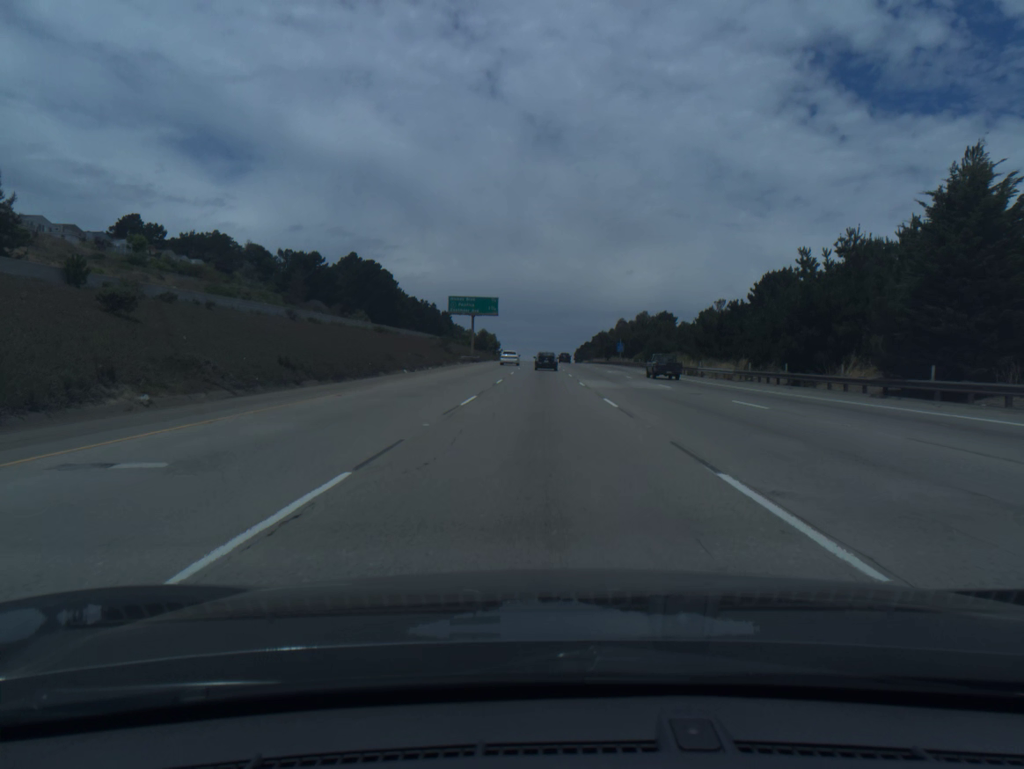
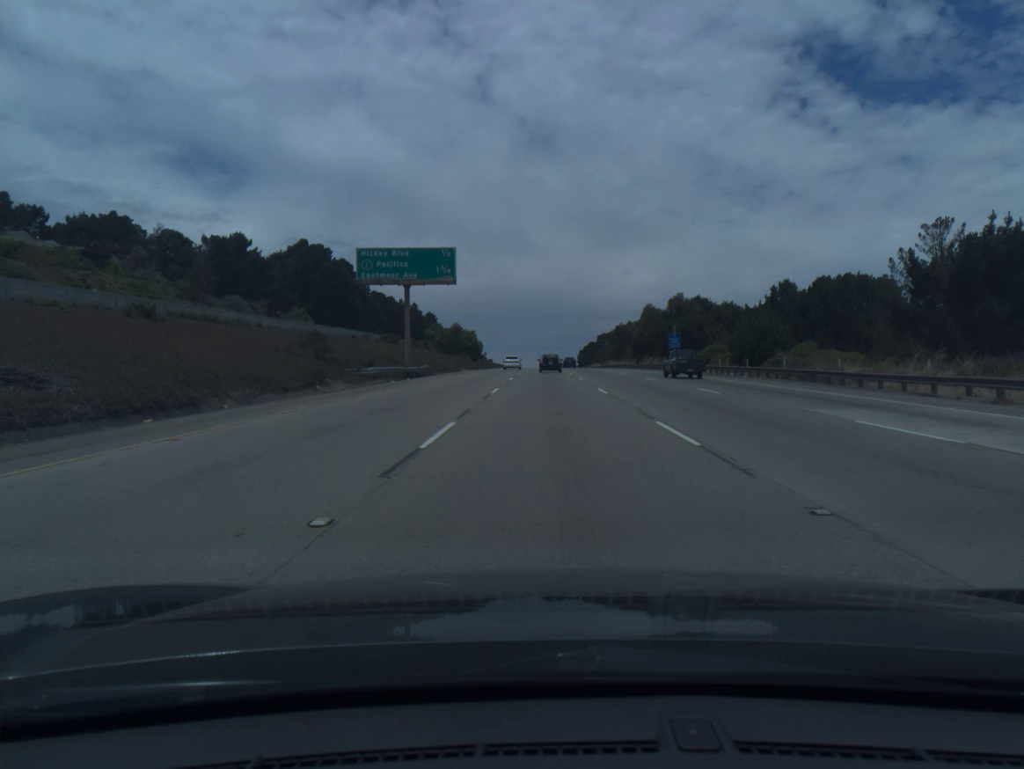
(-0.3, +51.9) m; 0°
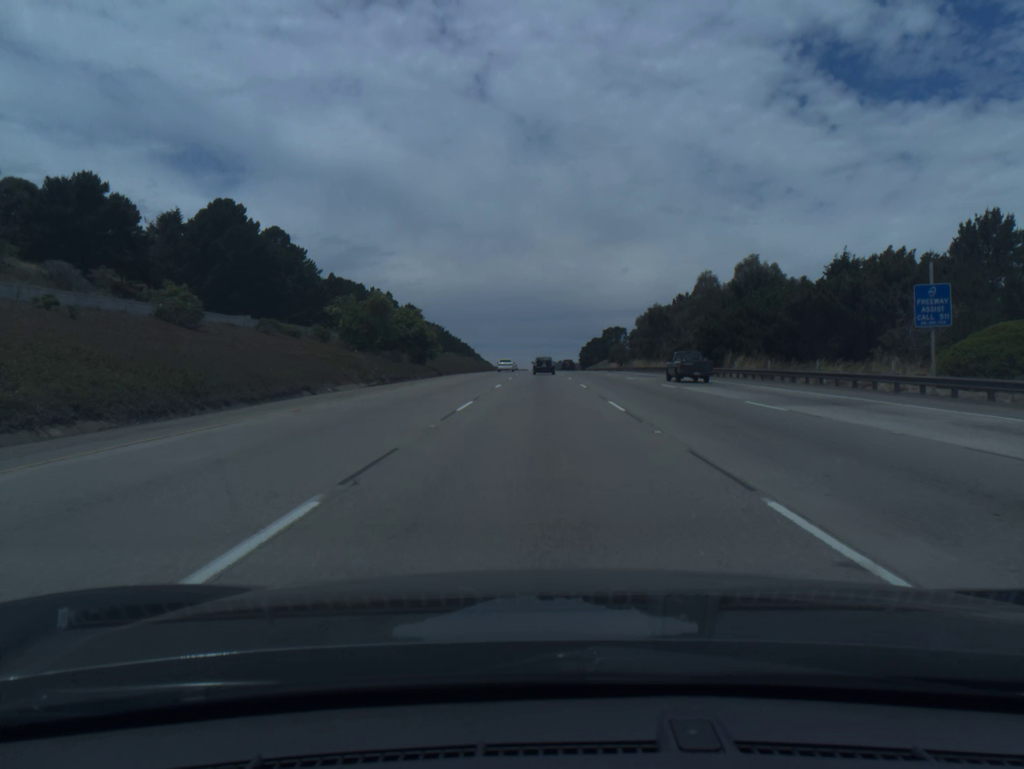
(+0.3, +51.7) m; 0°
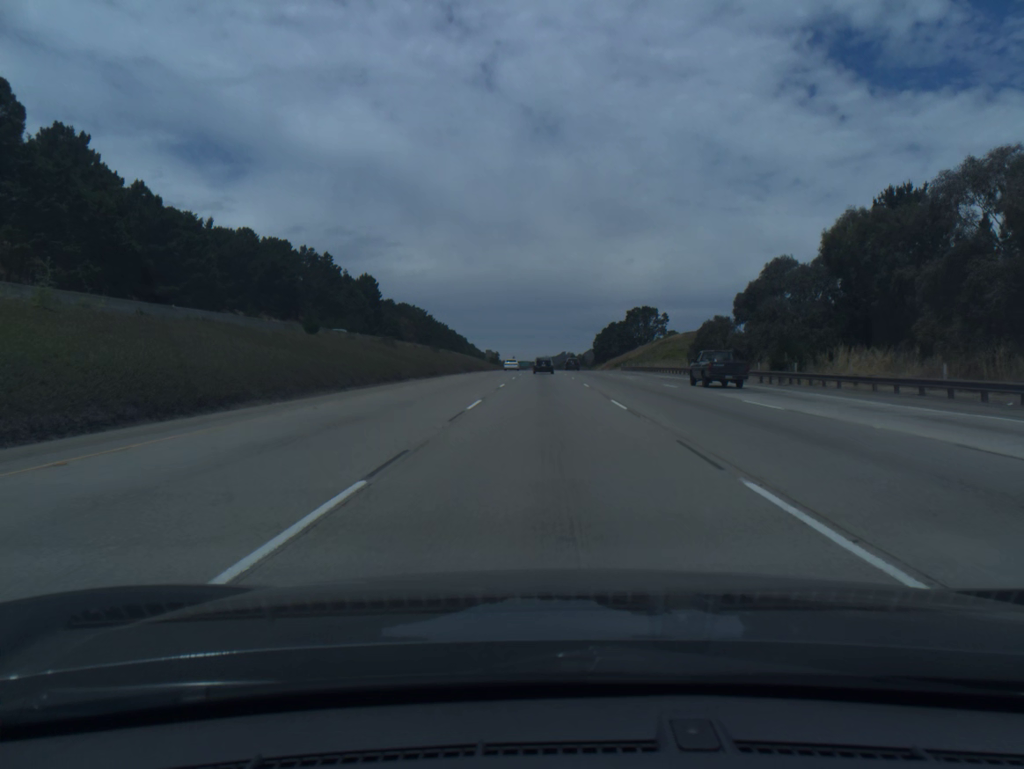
(-0.5, +86.7) m; 0°
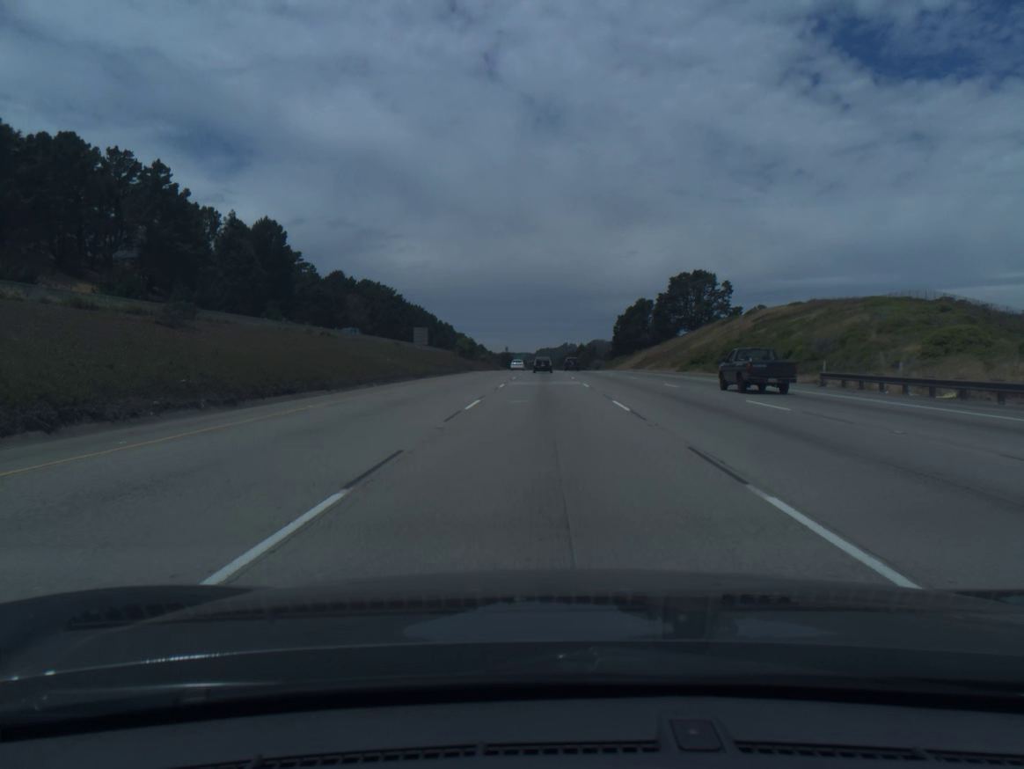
(+0.2, +88.1) m; 0°
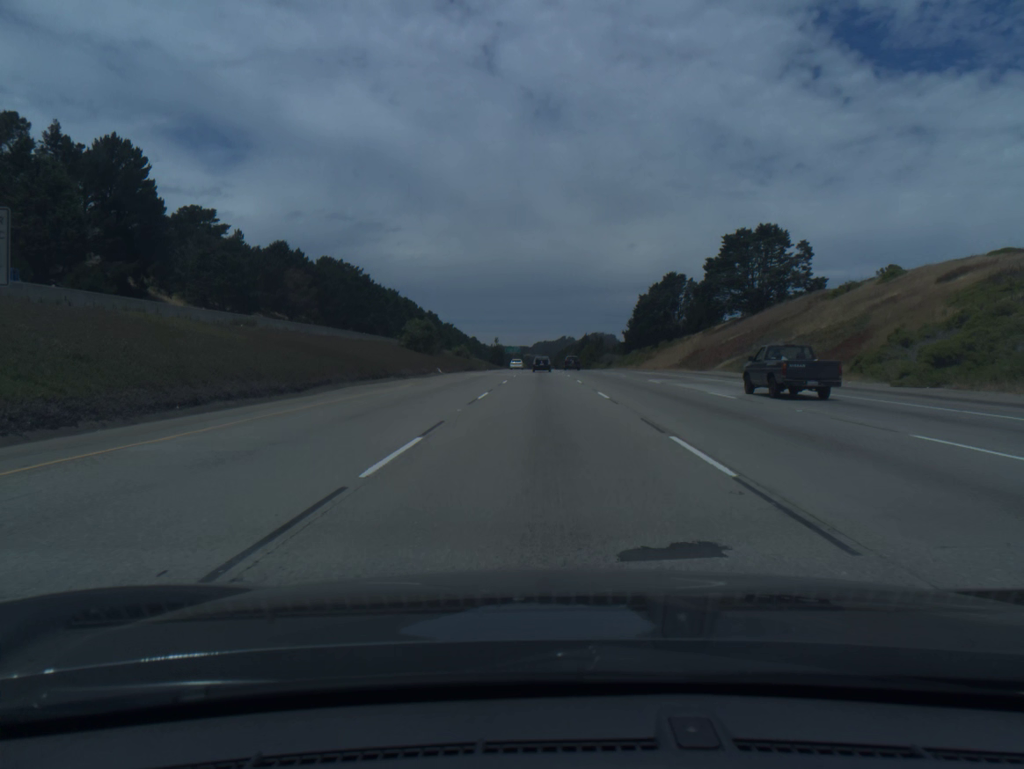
(0.0, +53.8) m; 0°
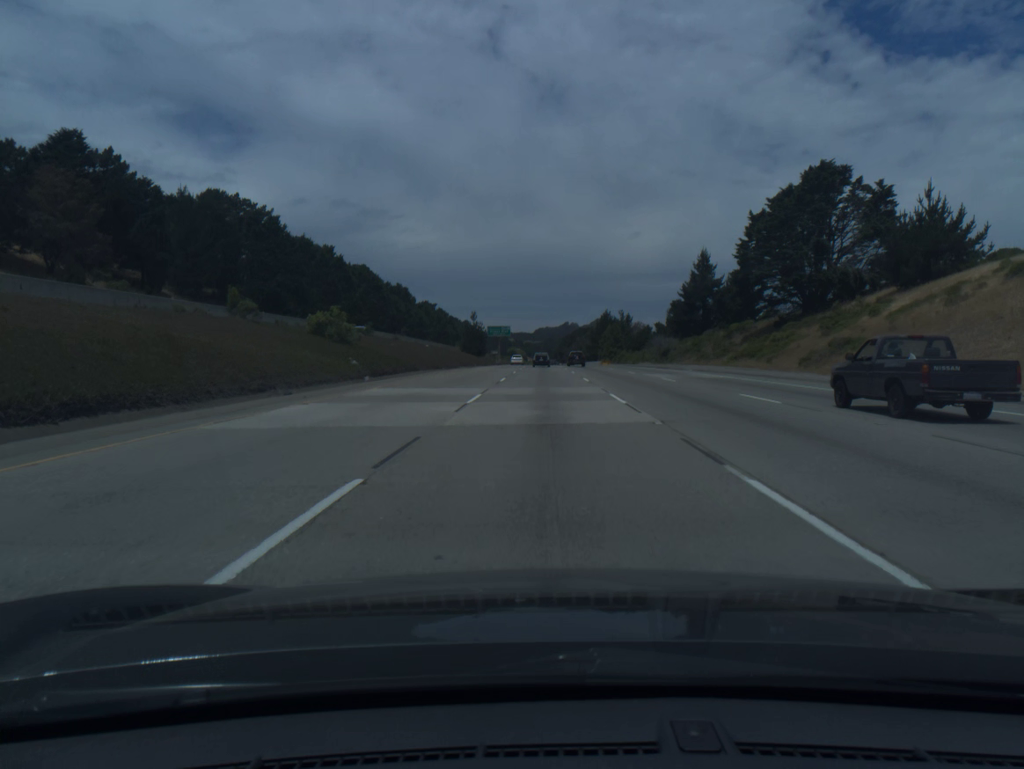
(-0.2, +91.8) m; 0°
